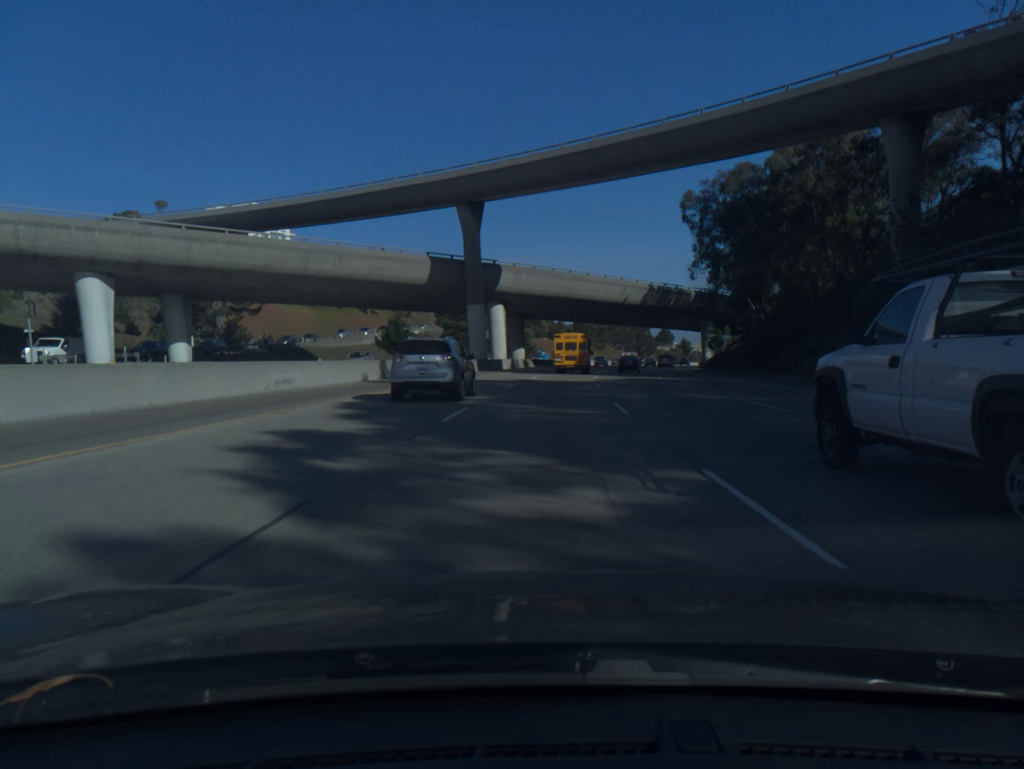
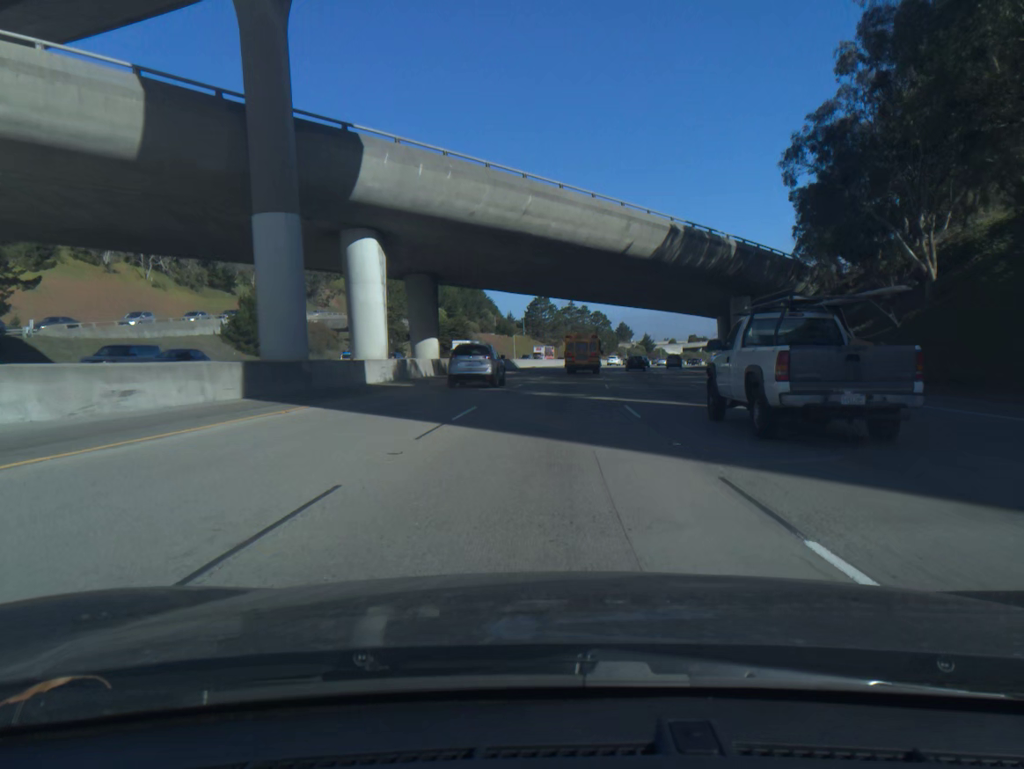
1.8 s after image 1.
(+1.4, +43.8) m; +4°
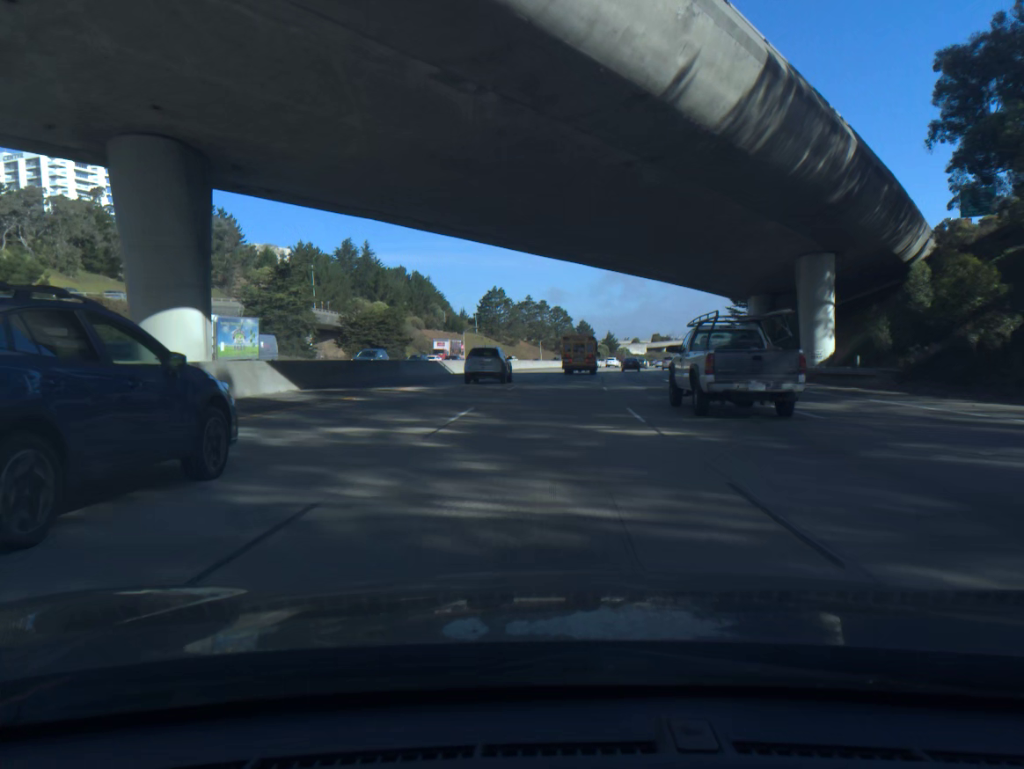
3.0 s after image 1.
(+0.8, +29.5) m; +3°
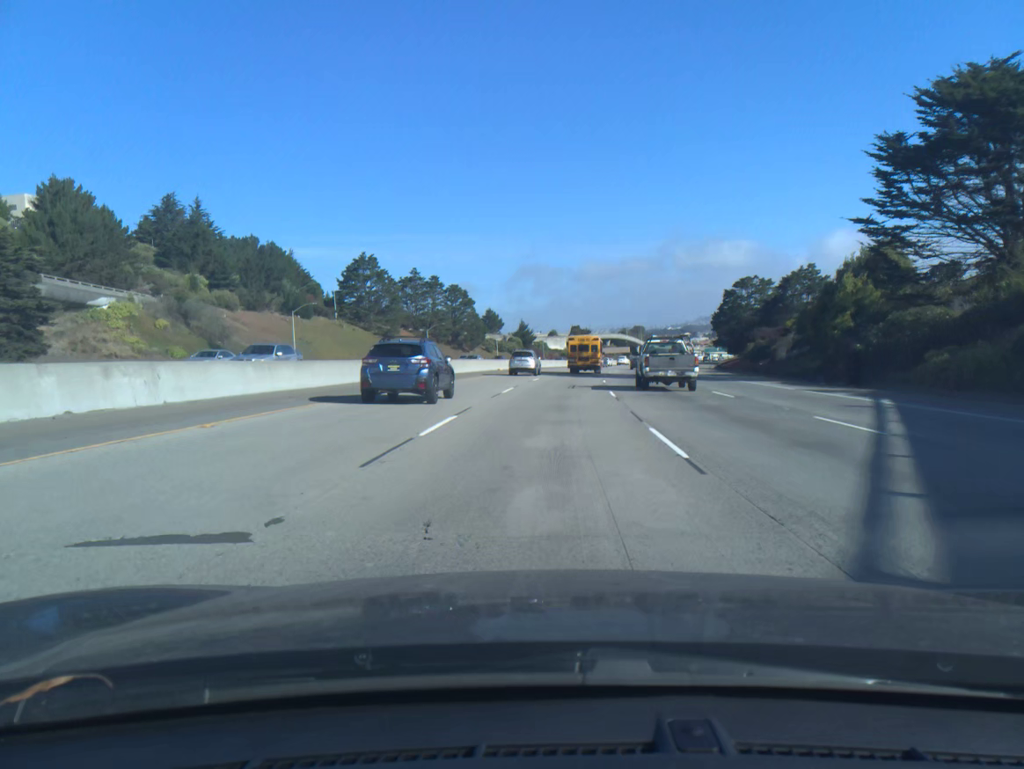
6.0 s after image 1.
(+4.5, +74.9) m; +7°
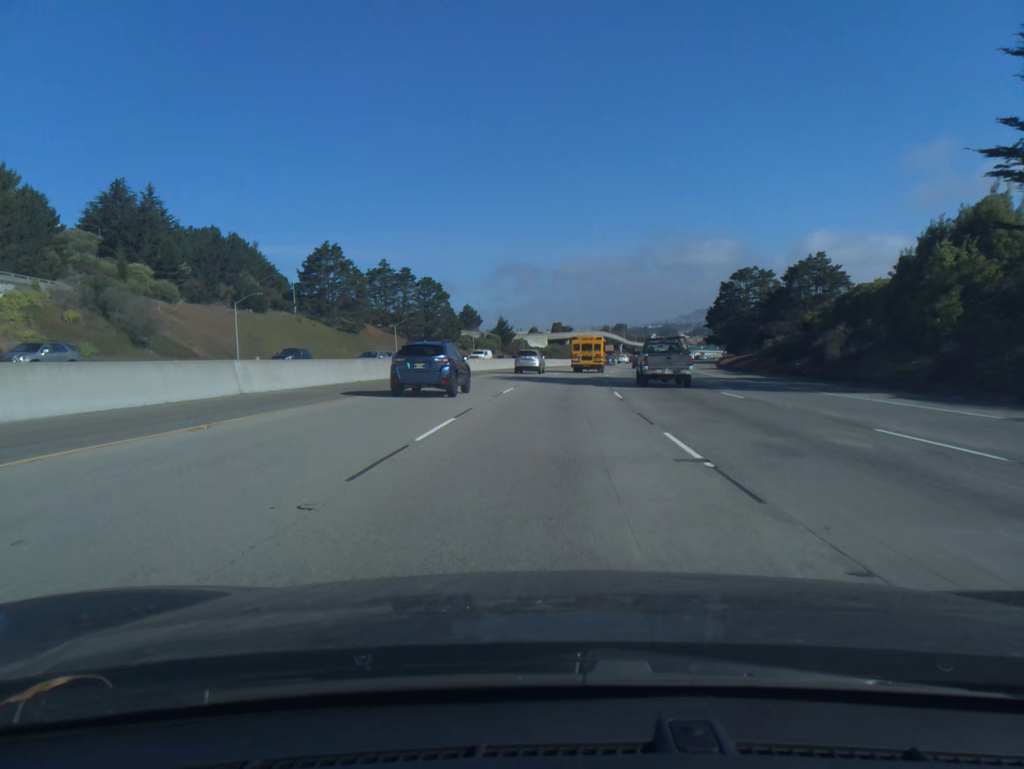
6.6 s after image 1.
(+0.2, +15.2) m; +1°
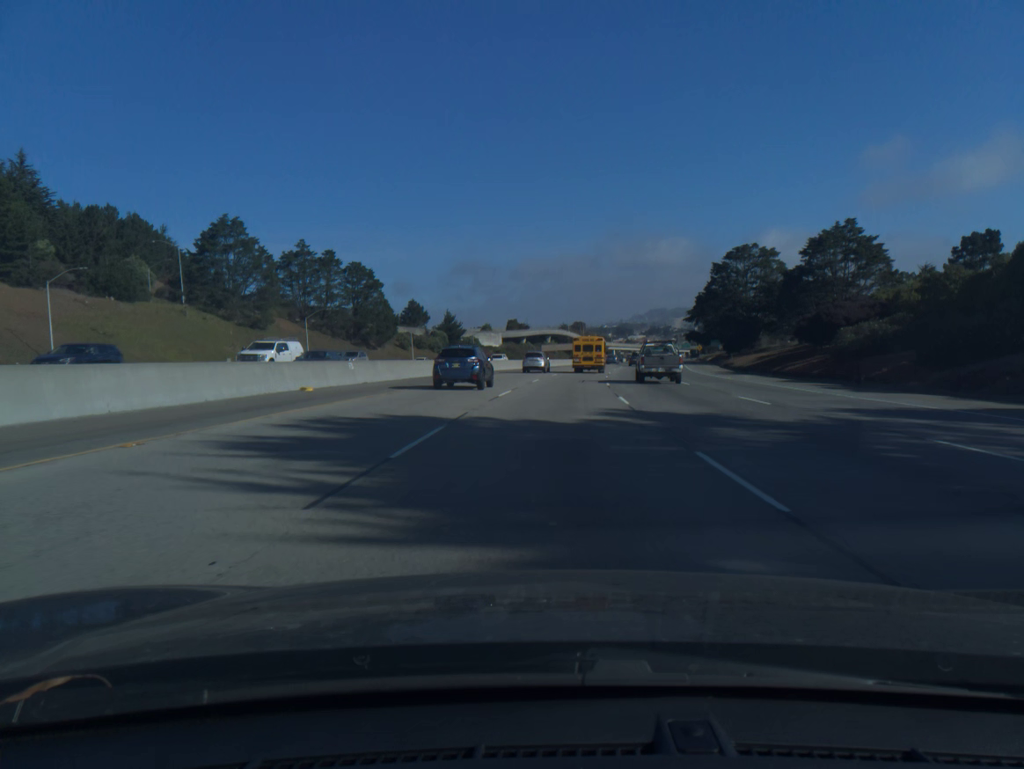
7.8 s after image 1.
(+0.8, +30.7) m; +3°
